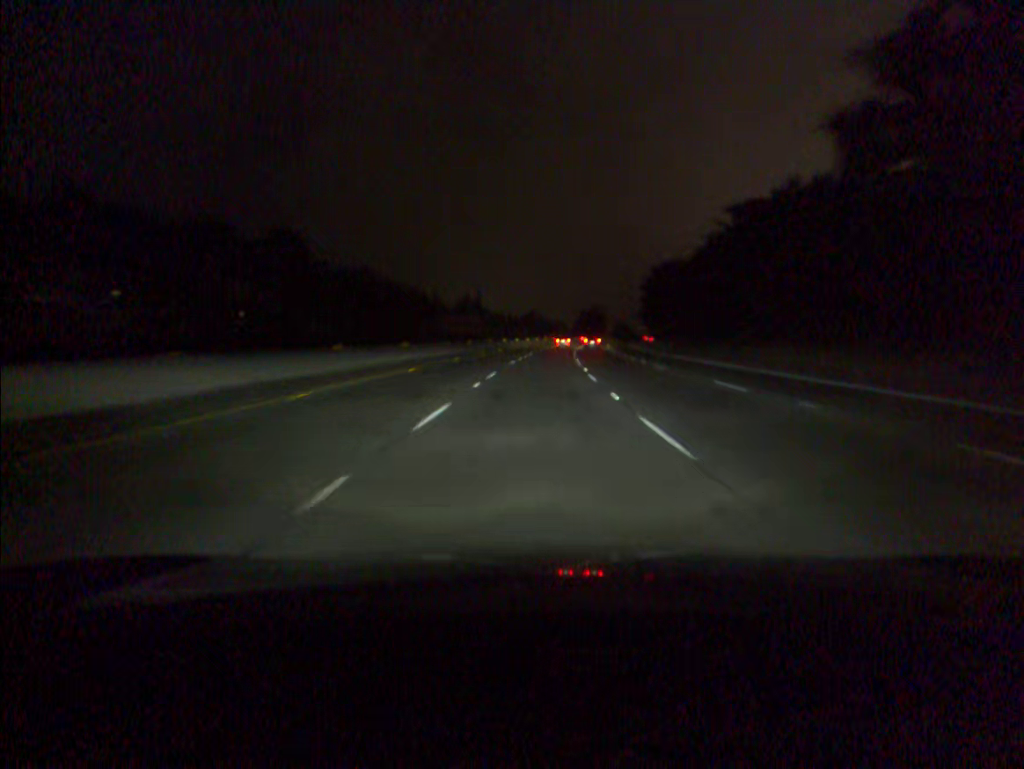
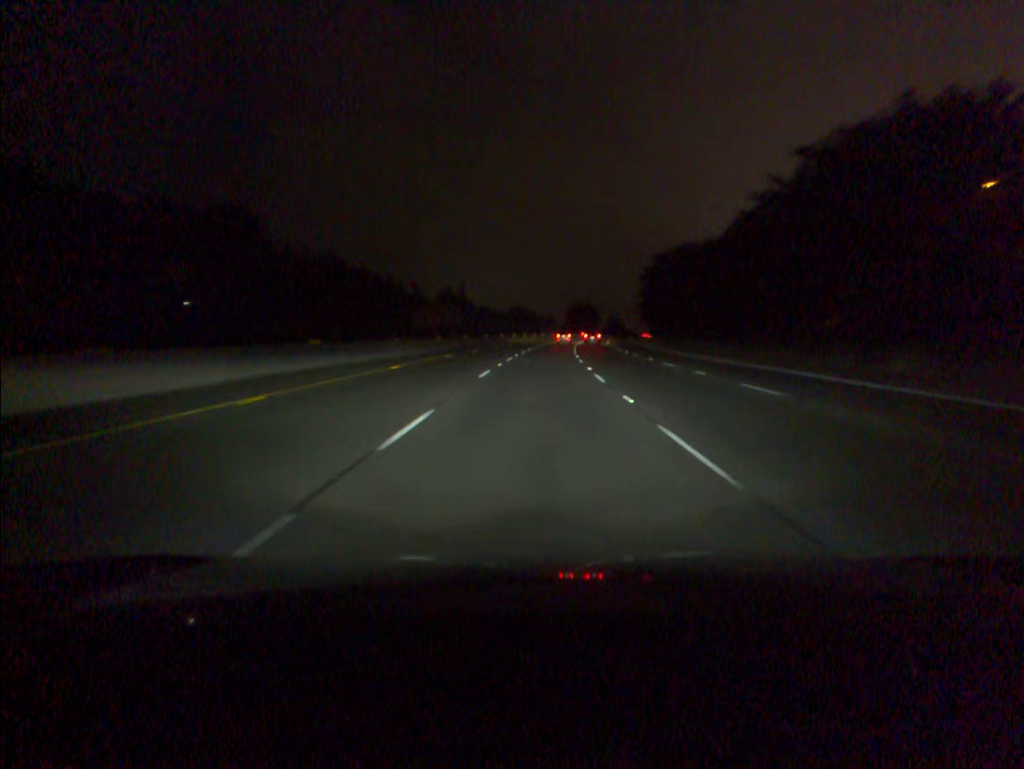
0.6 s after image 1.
(+0.1, +17.5) m; +1°
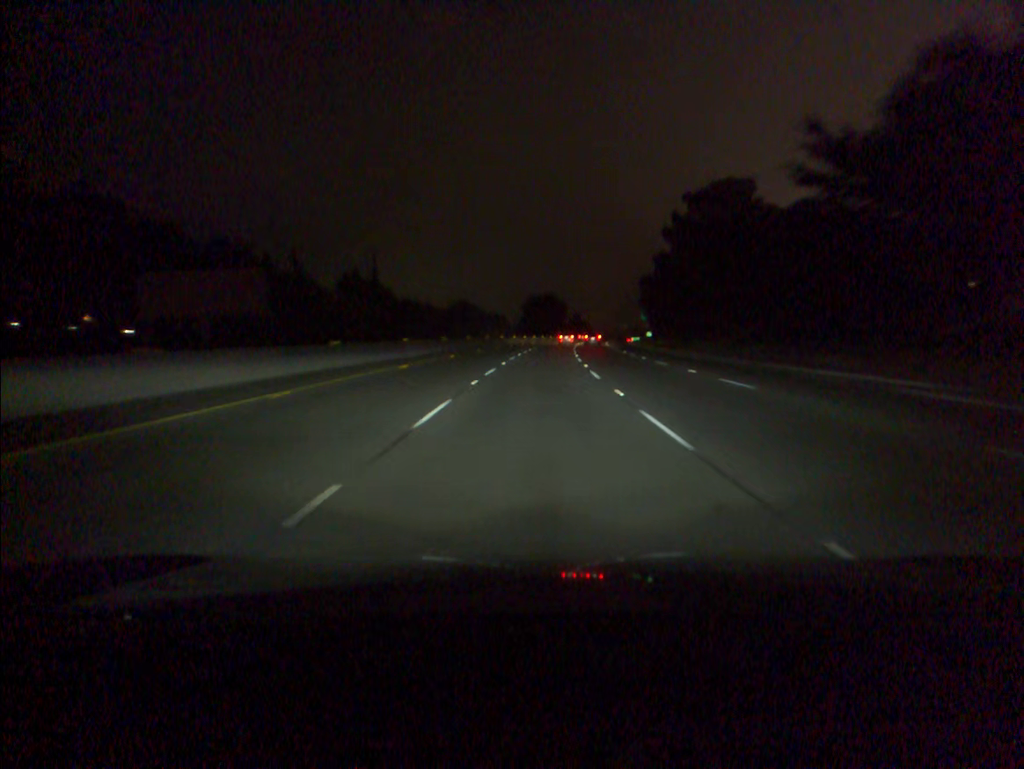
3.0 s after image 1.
(+2.0, +70.7) m; +3°
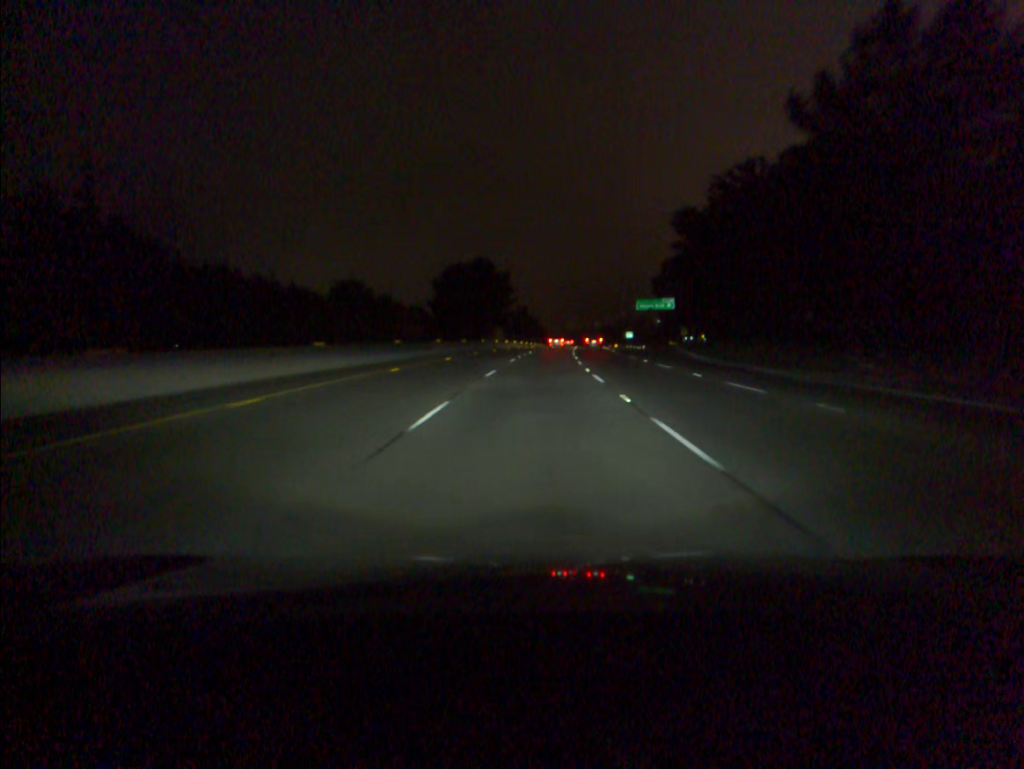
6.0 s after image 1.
(+3.3, +88.9) m; +4°
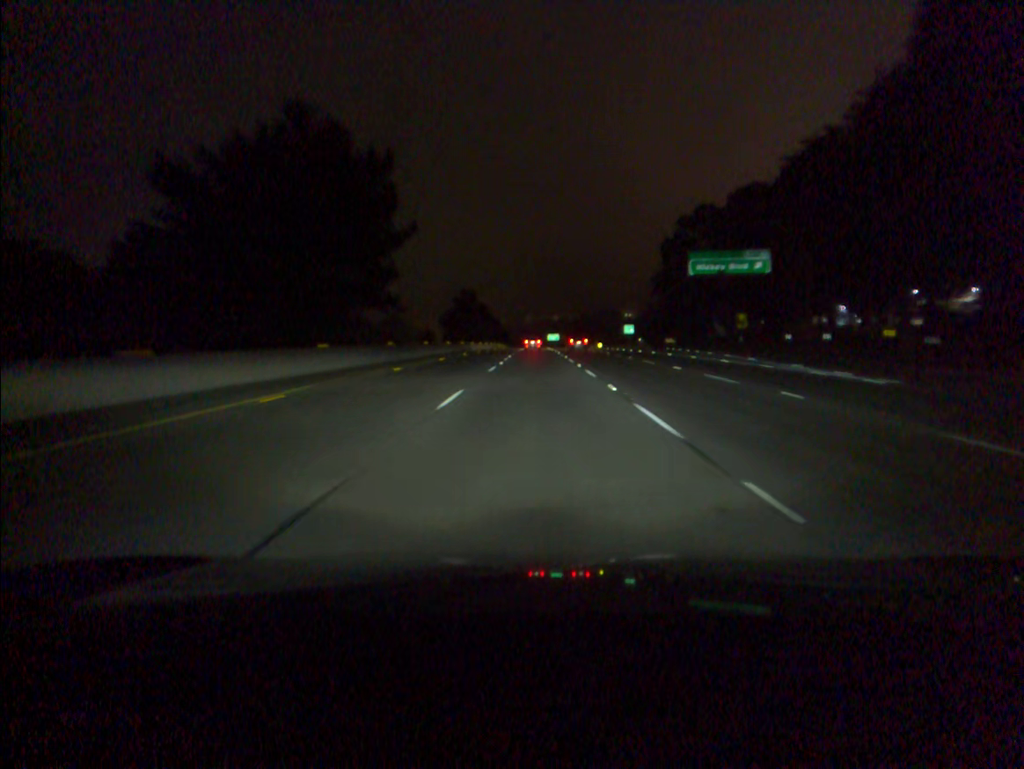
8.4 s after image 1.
(+2.1, +71.1) m; +3°
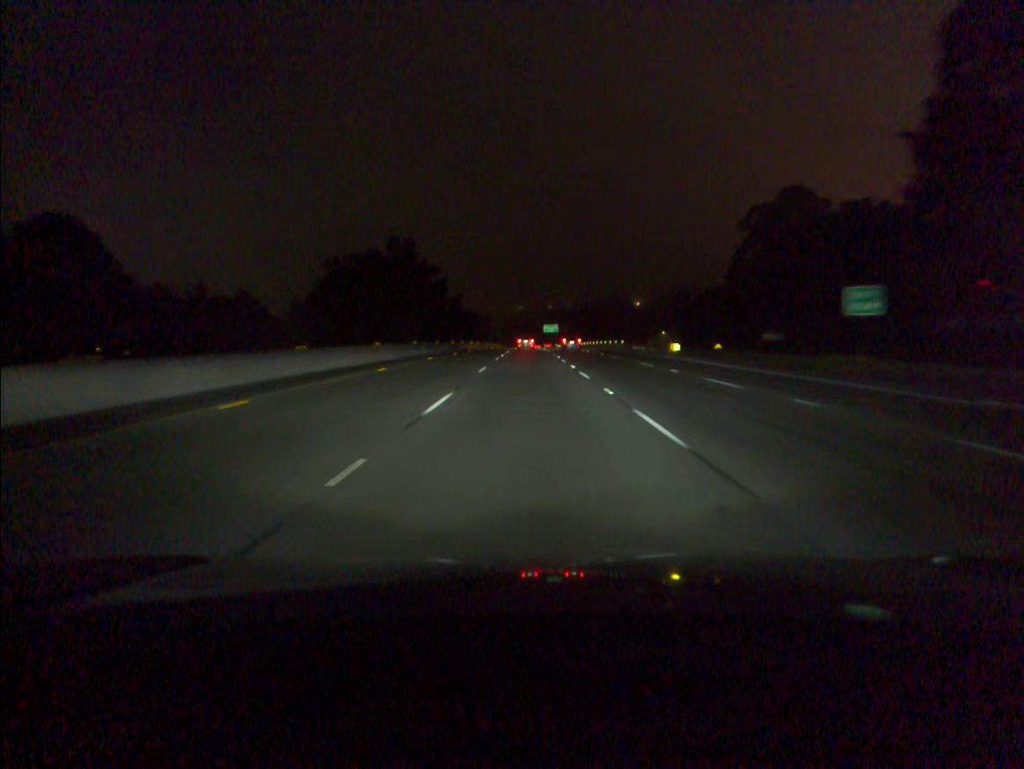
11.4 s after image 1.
(+0.9, +88.9) m; +1°
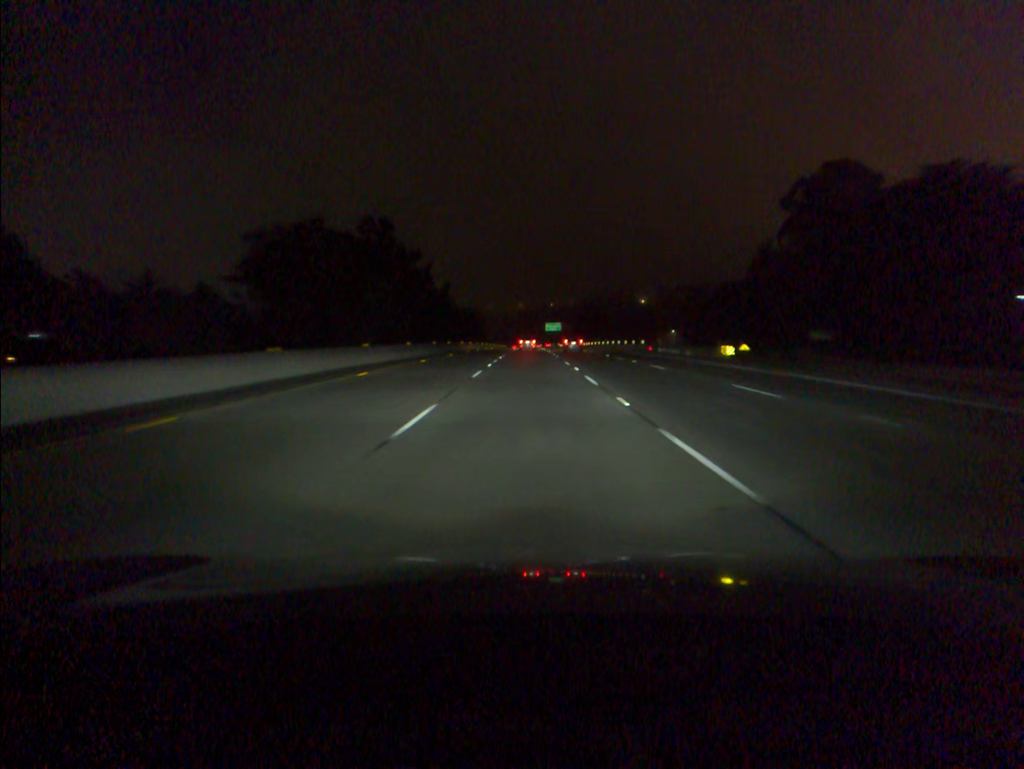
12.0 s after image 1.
(0.0, +17.8) m; 0°
